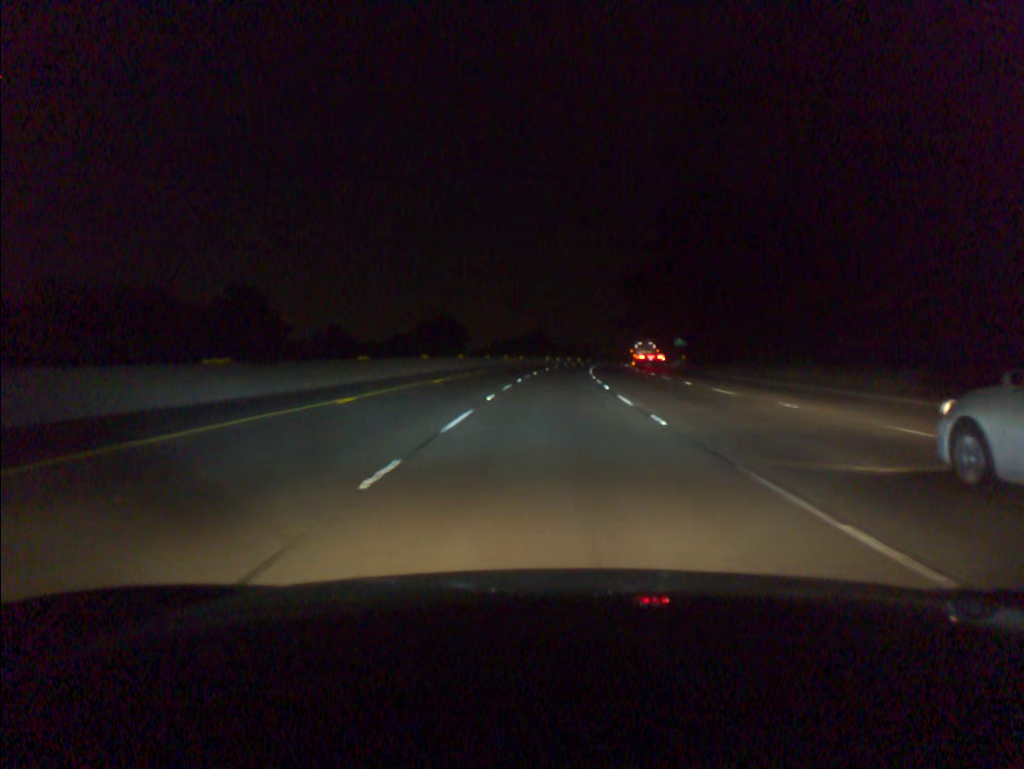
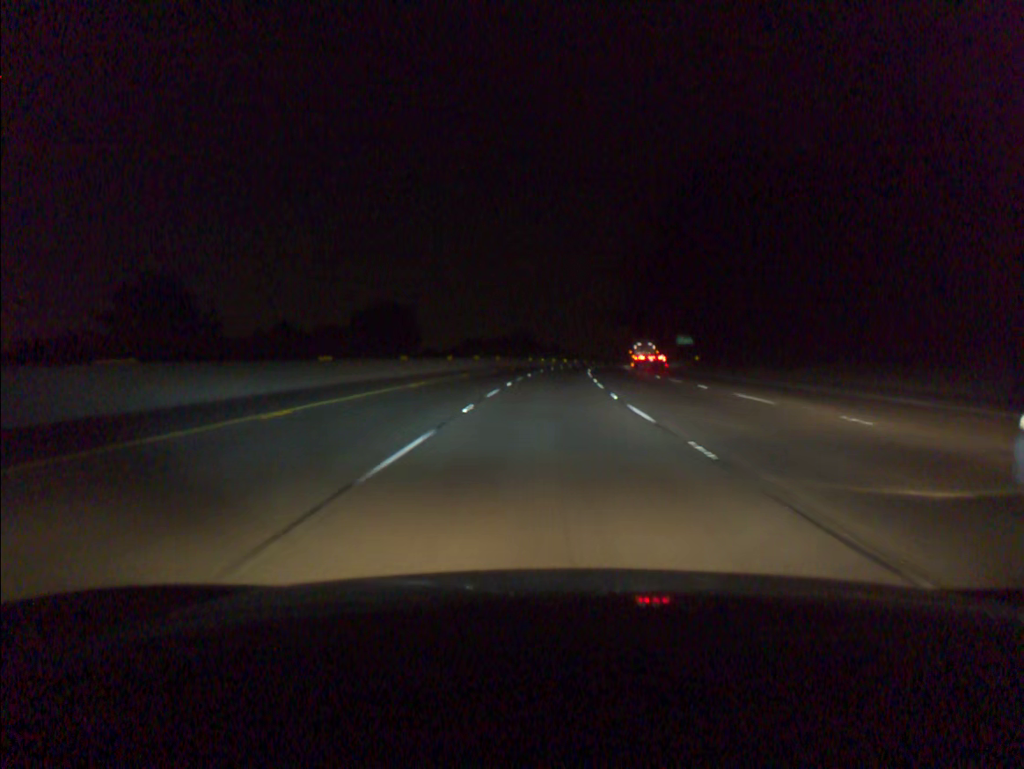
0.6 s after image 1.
(+0.2, +19.1) m; +1°
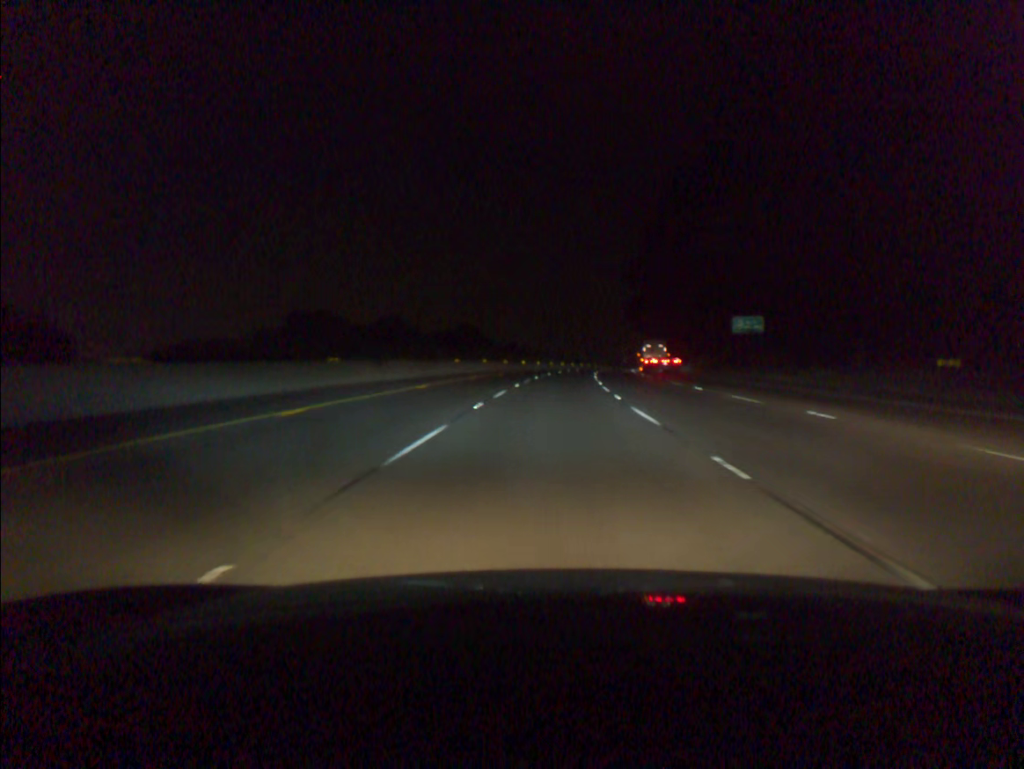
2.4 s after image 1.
(+1.6, +57.2) m; +3°
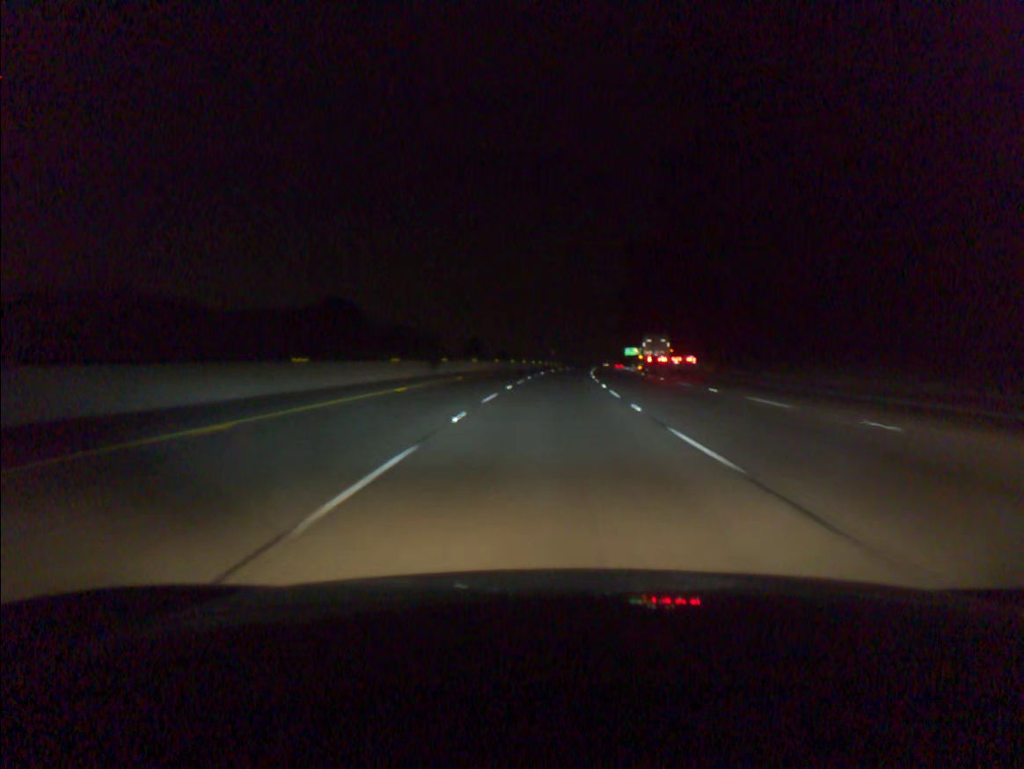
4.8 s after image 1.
(+3.3, +76.4) m; +5°
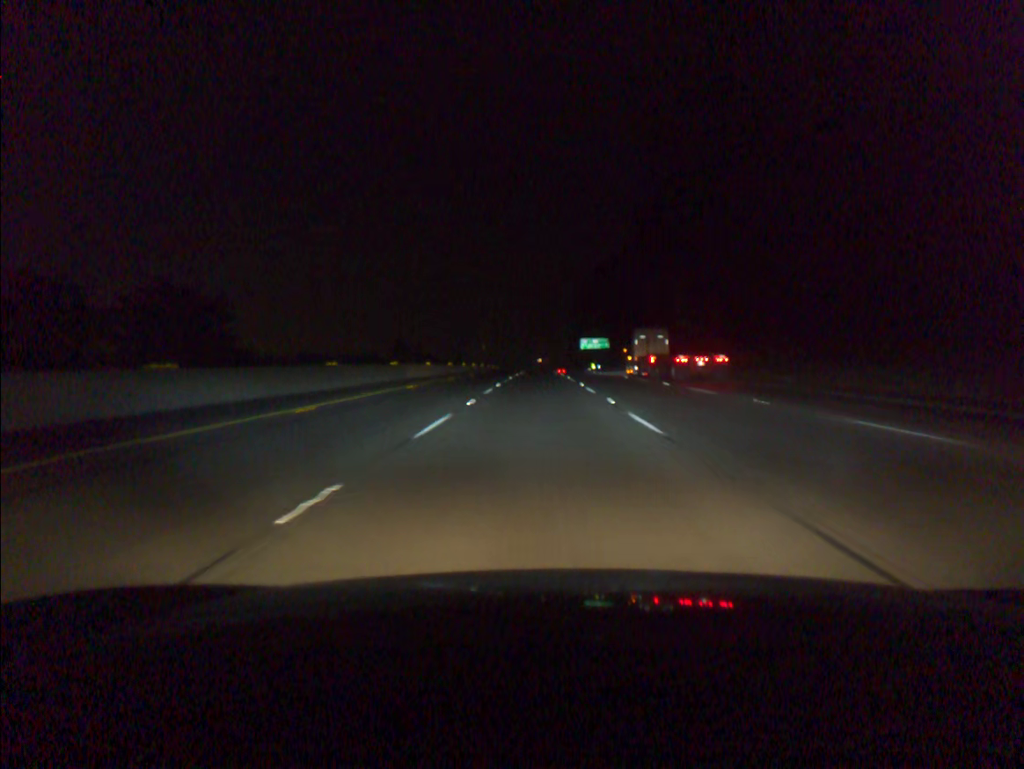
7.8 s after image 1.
(+4.7, +95.9) m; +5°
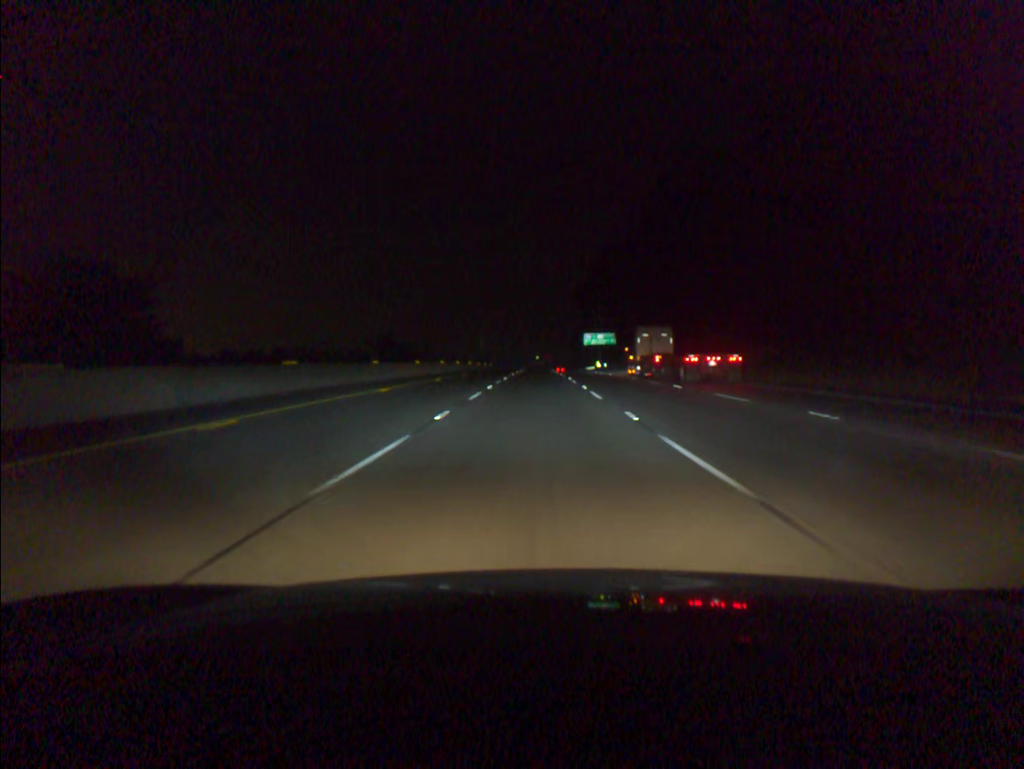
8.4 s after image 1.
(0.0, +19.3) m; 0°
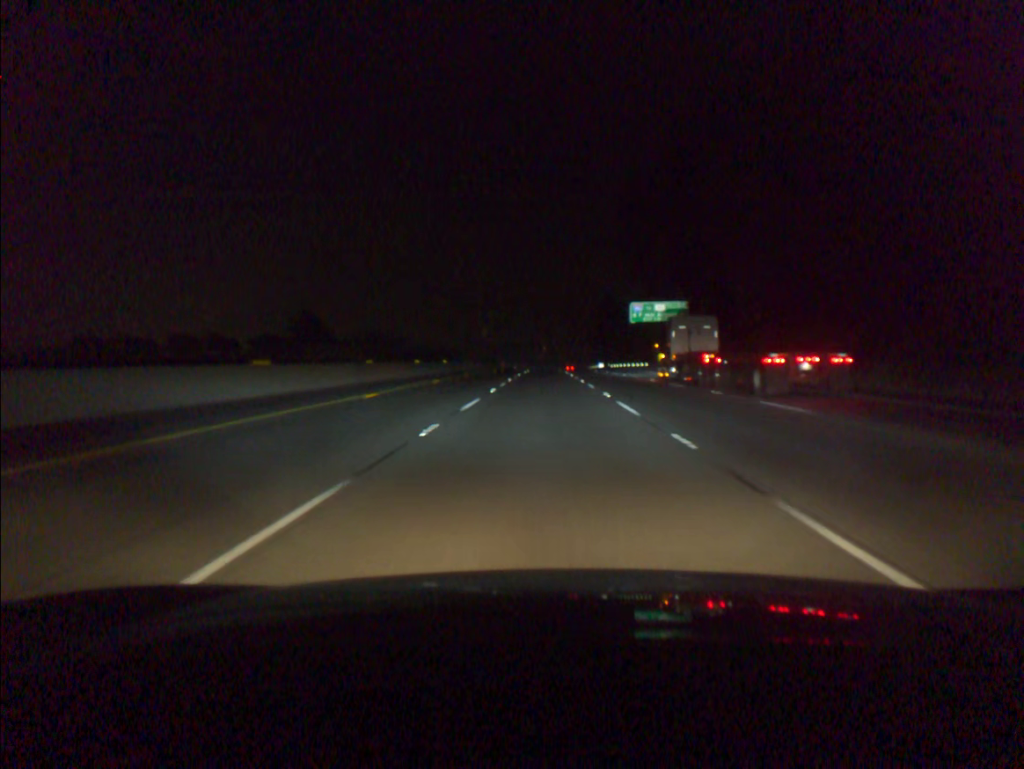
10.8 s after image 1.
(-0.4, +77.1) m; -1°
